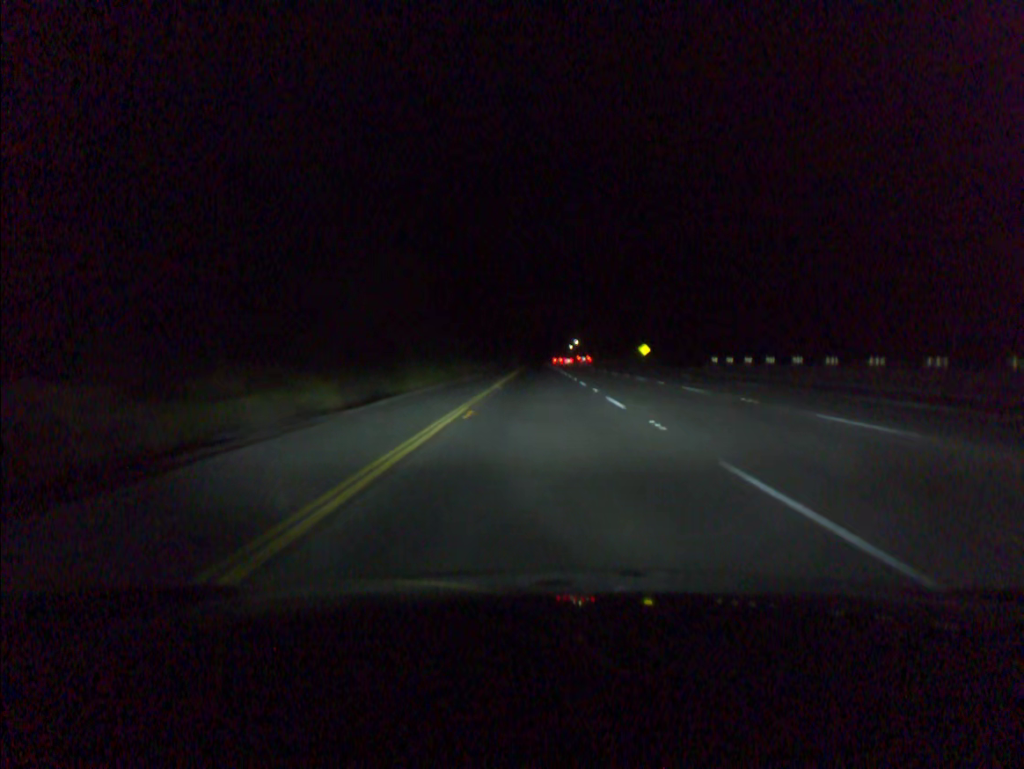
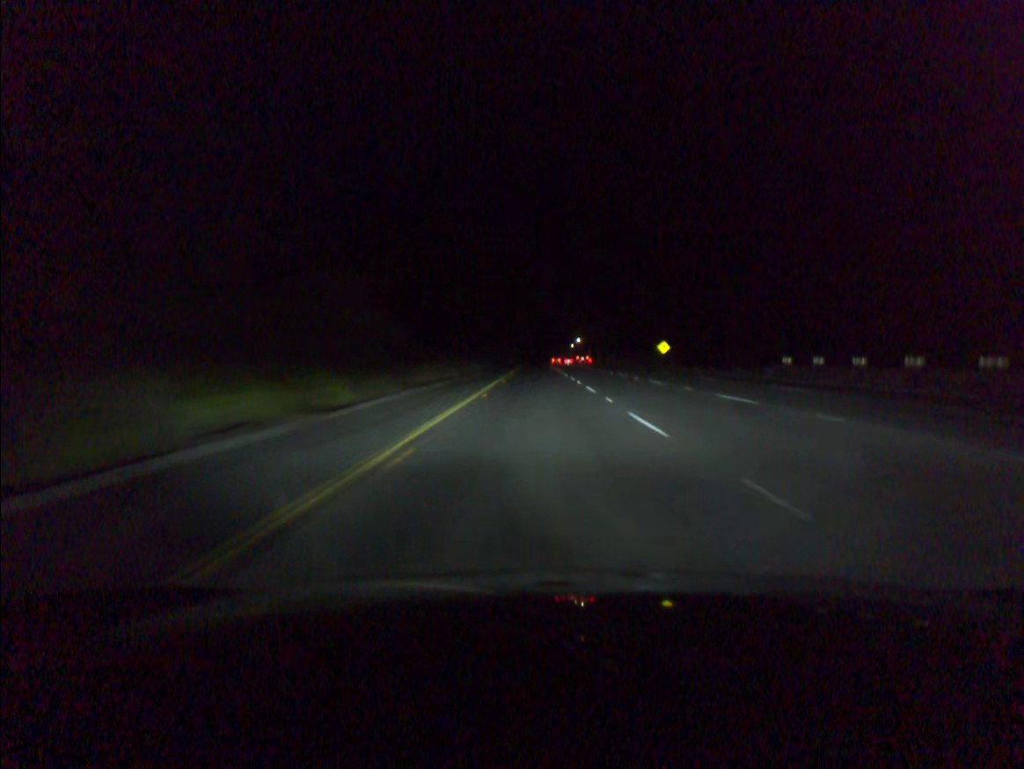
(0.0, +21.4) m; 0°
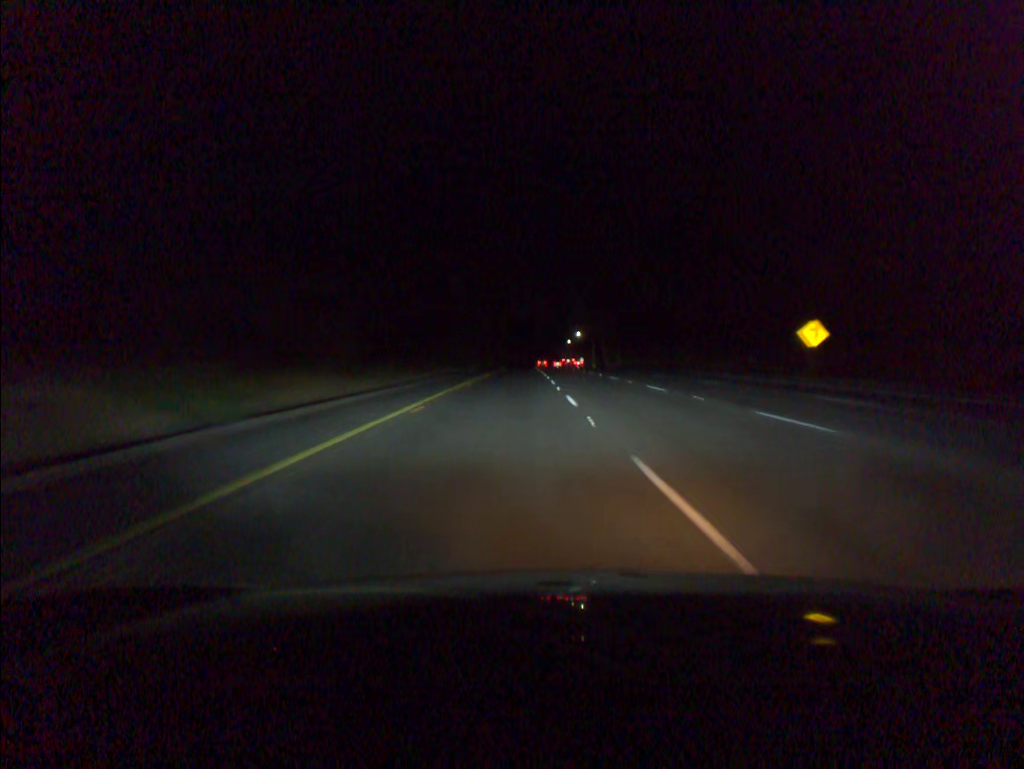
(+0.3, +65.5) m; +1°
